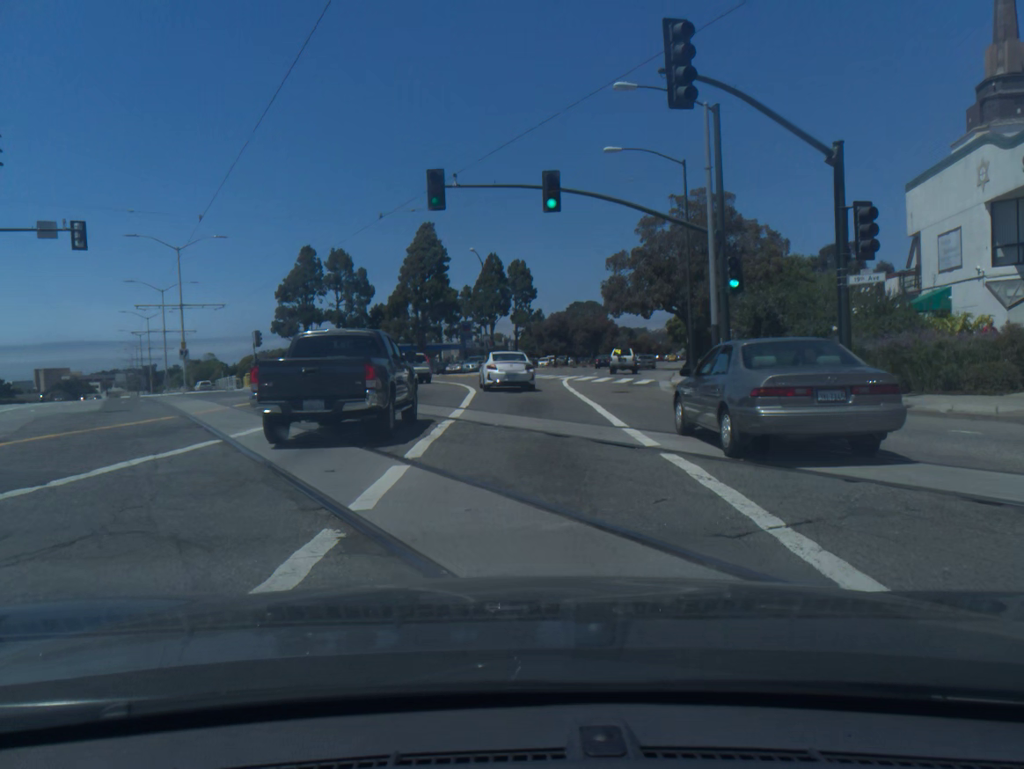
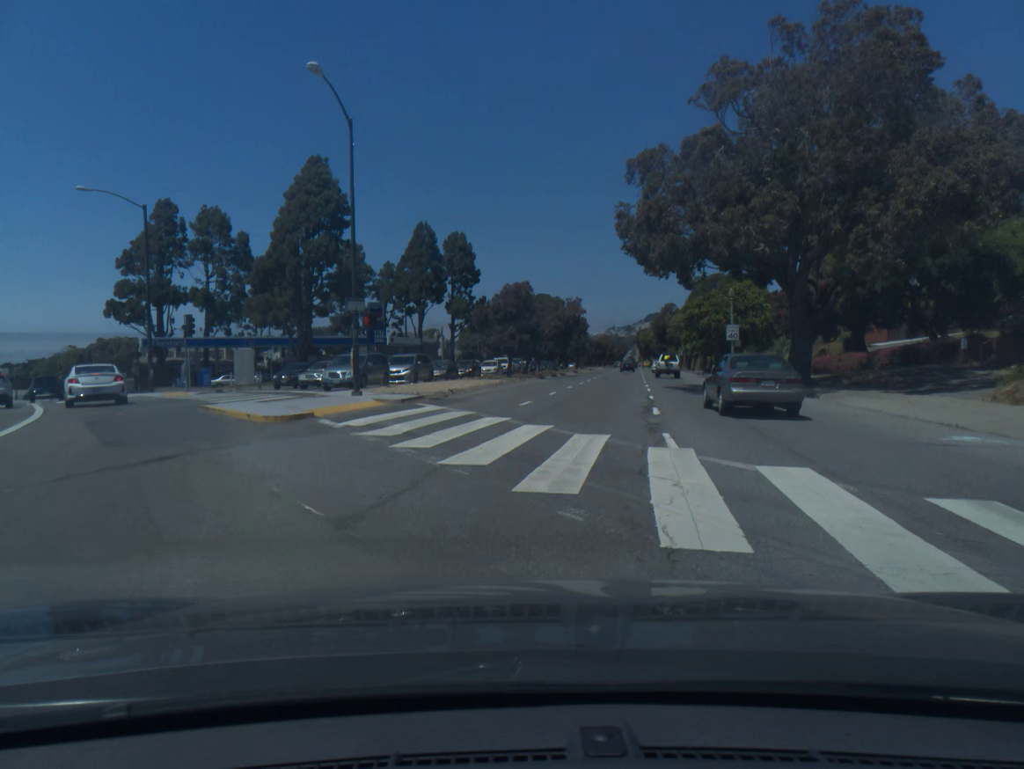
(+0.7, +39.2) m; +4°
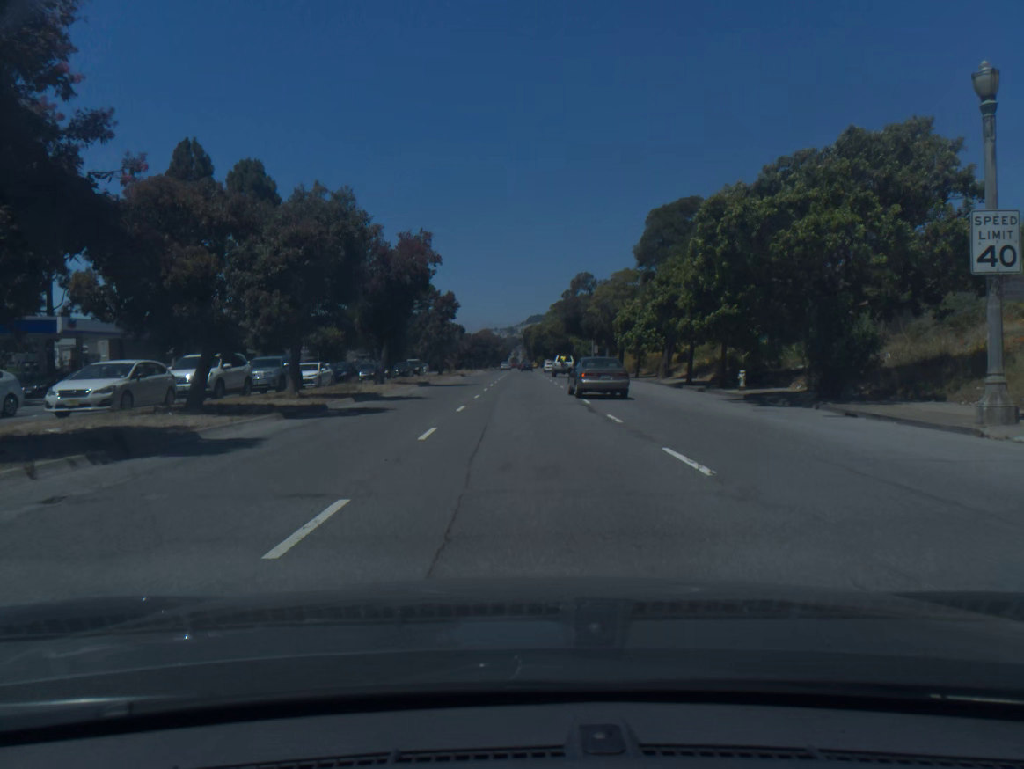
(+5.0, +45.8) m; +8°
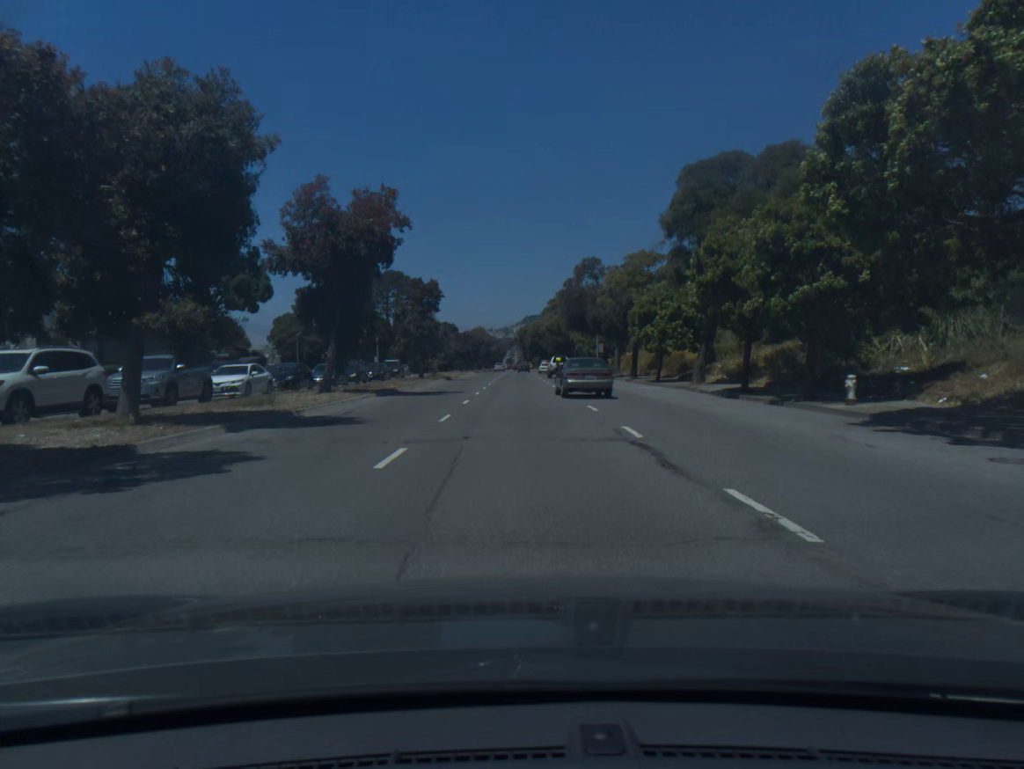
(0.0, +10.5) m; 0°
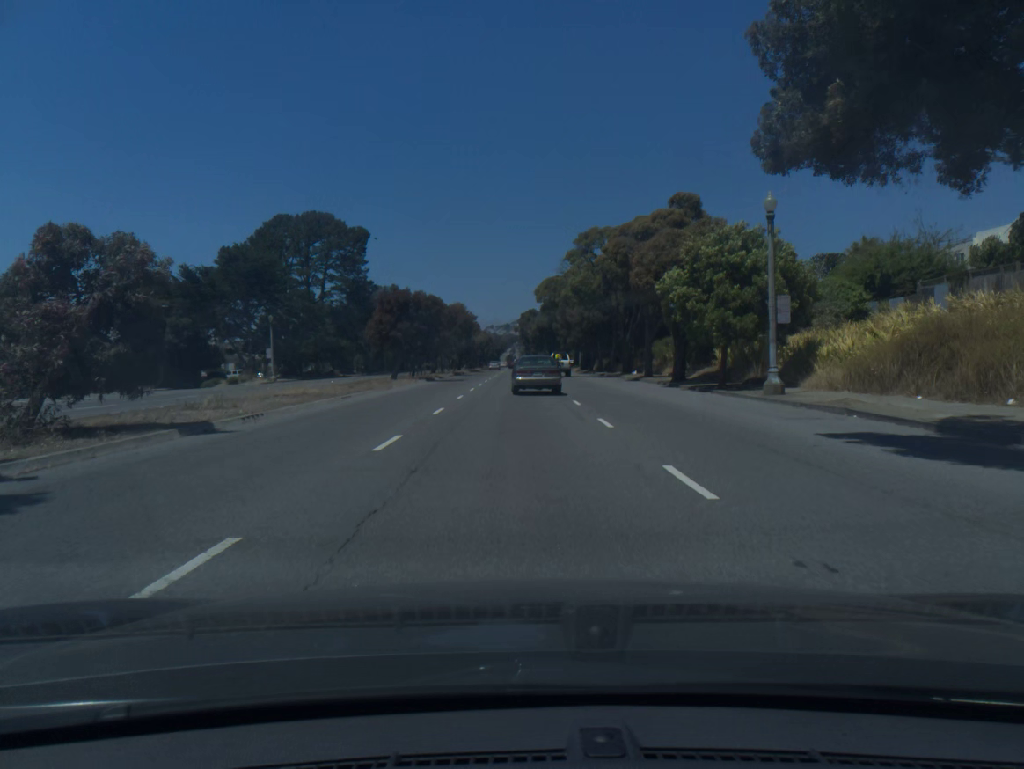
(0.0, +56.9) m; 0°
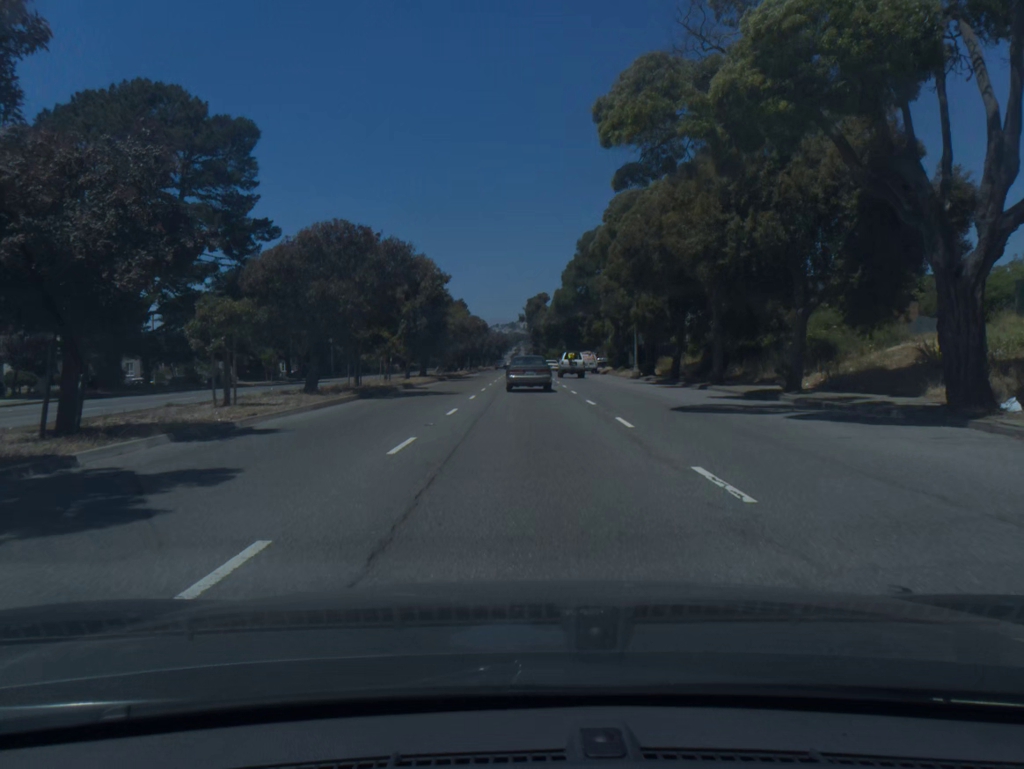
(-0.4, +44.7) m; -1°
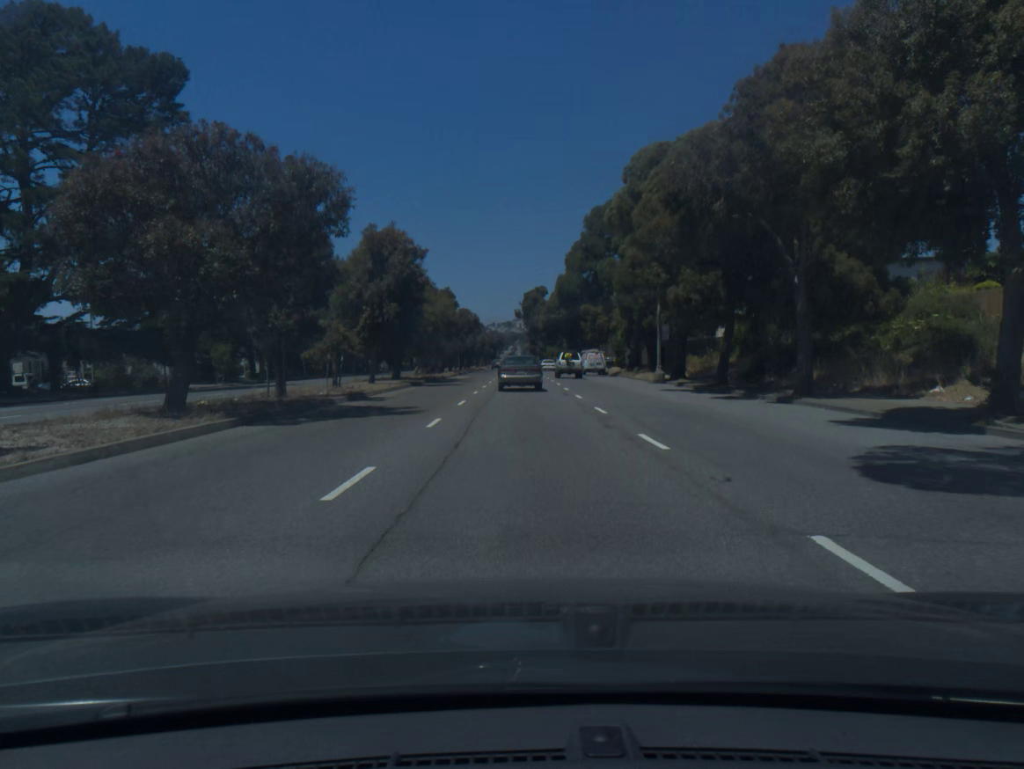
(0.0, +10.9) m; 0°
